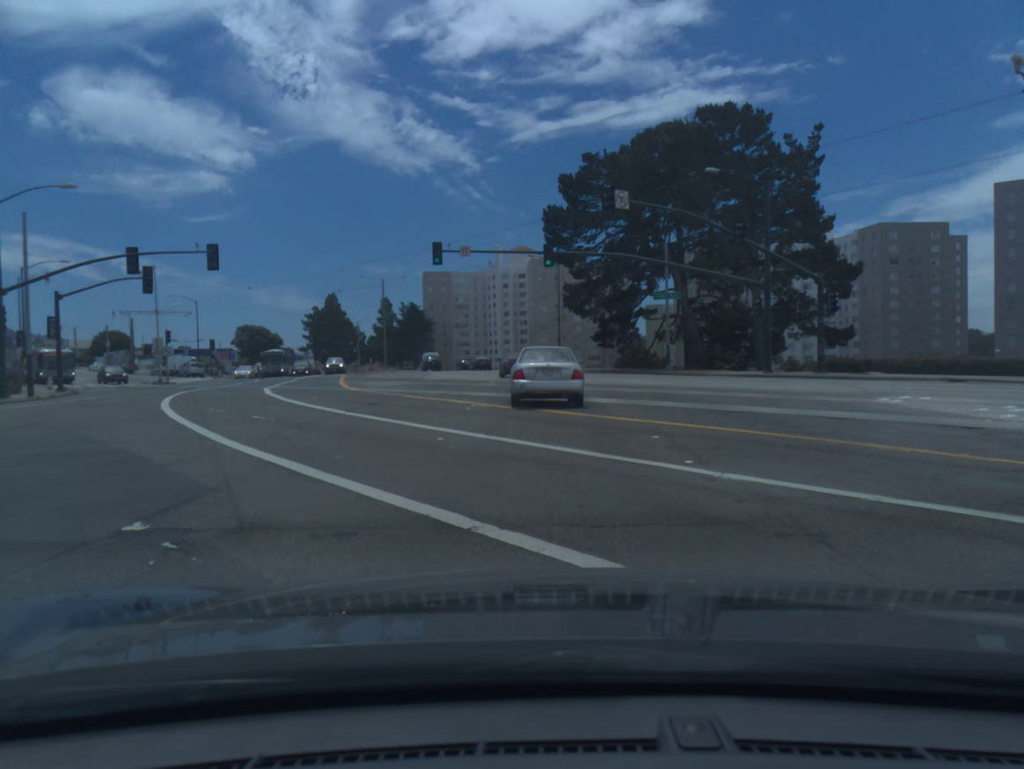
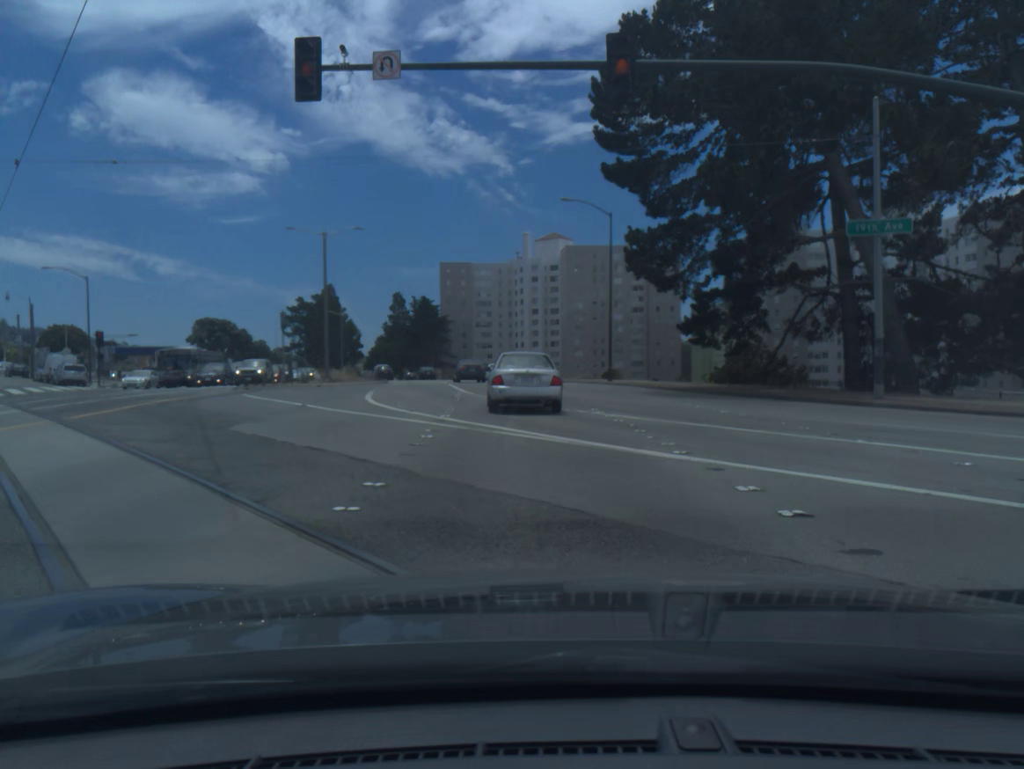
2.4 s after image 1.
(-0.4, +29.2) m; -2°
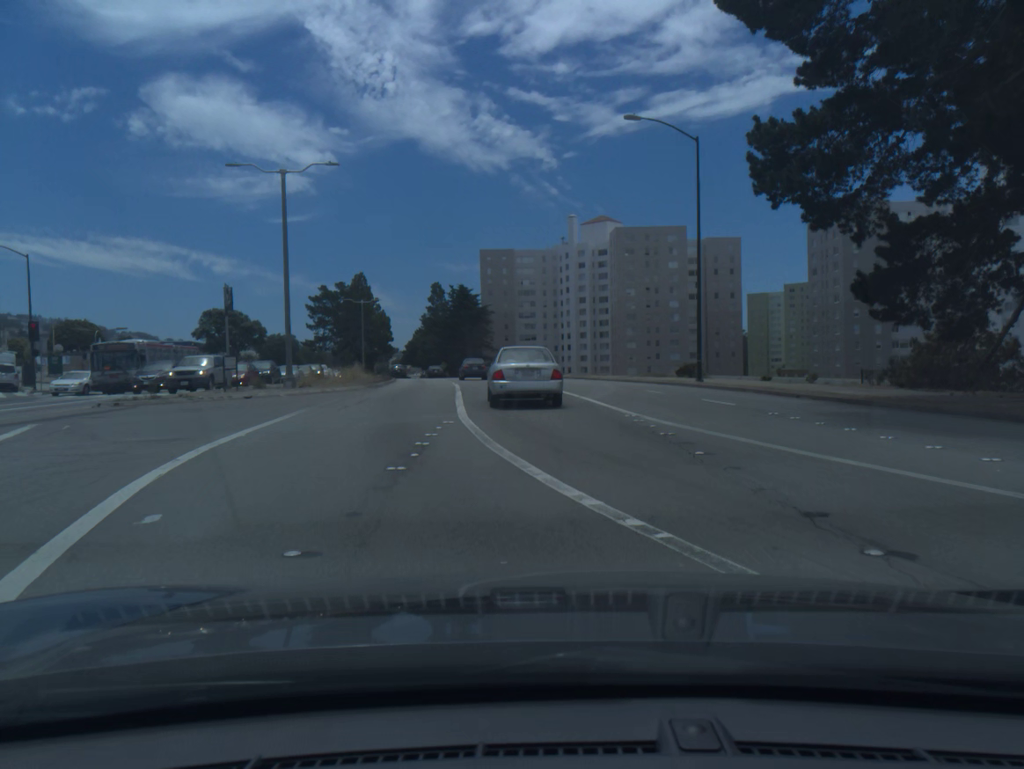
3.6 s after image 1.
(-0.5, +15.7) m; -3°
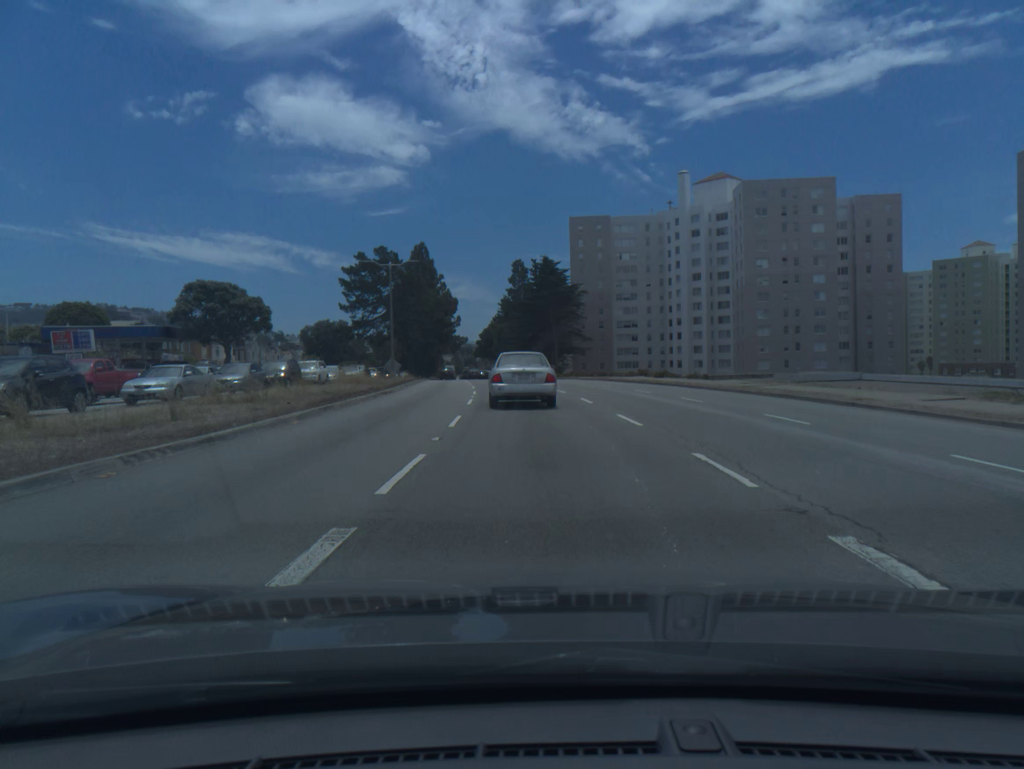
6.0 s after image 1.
(-2.0, +32.2) m; -7°
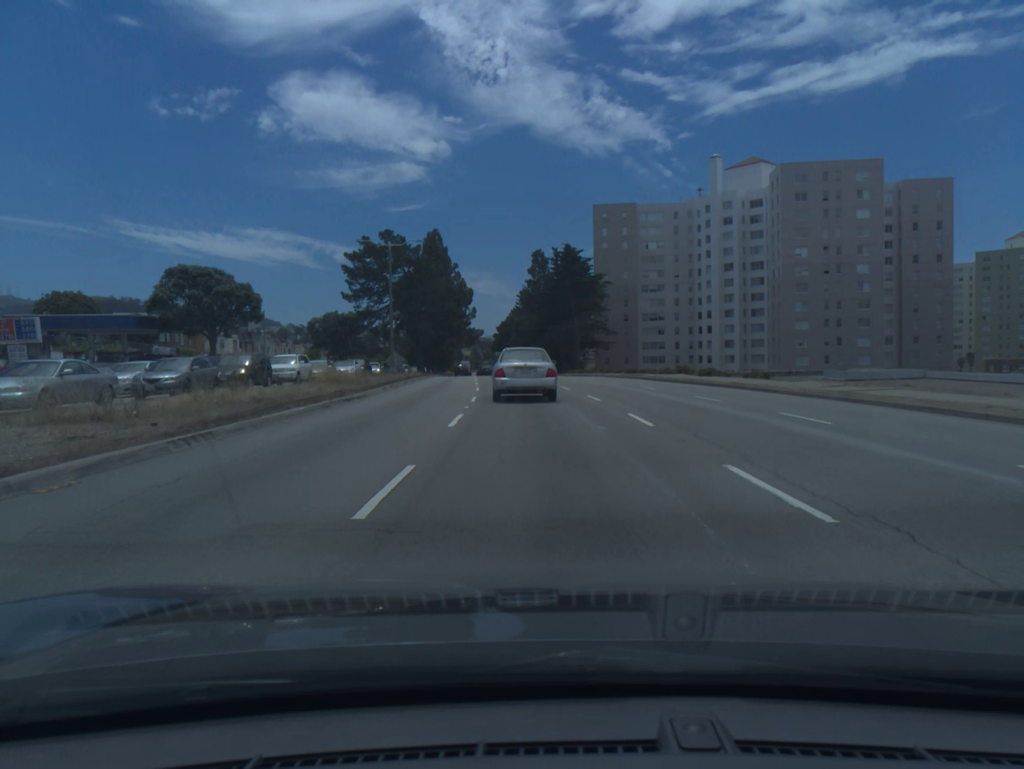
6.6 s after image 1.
(-0.1, +8.4) m; -2°
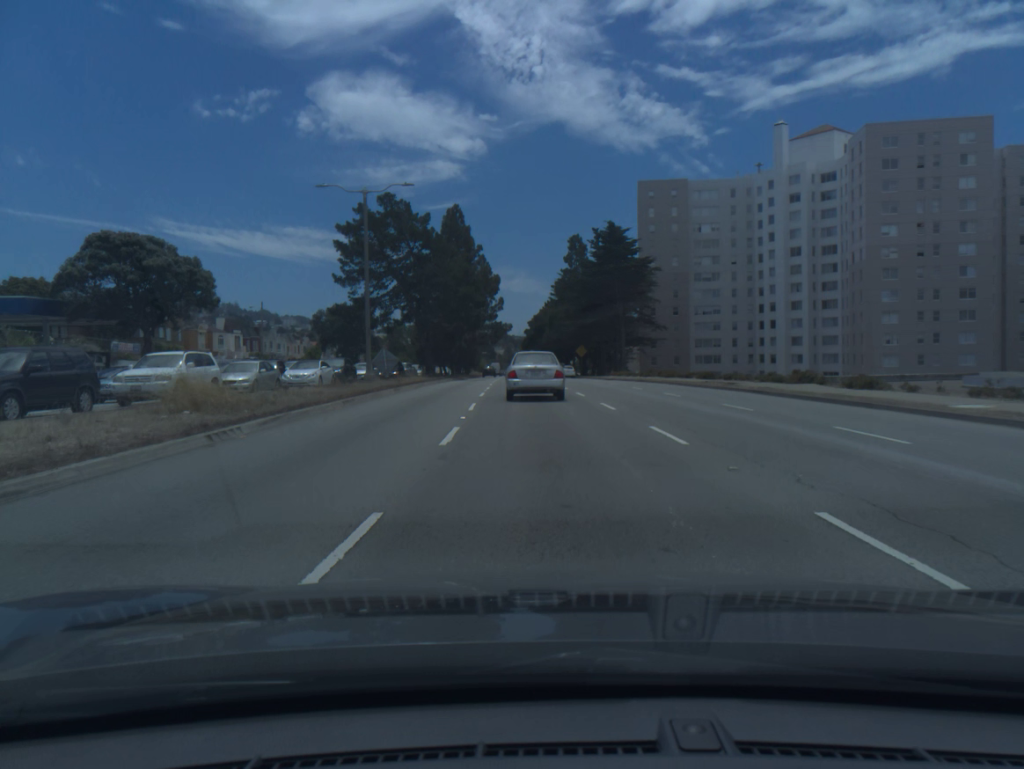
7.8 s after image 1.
(-0.4, +17.2) m; -2°
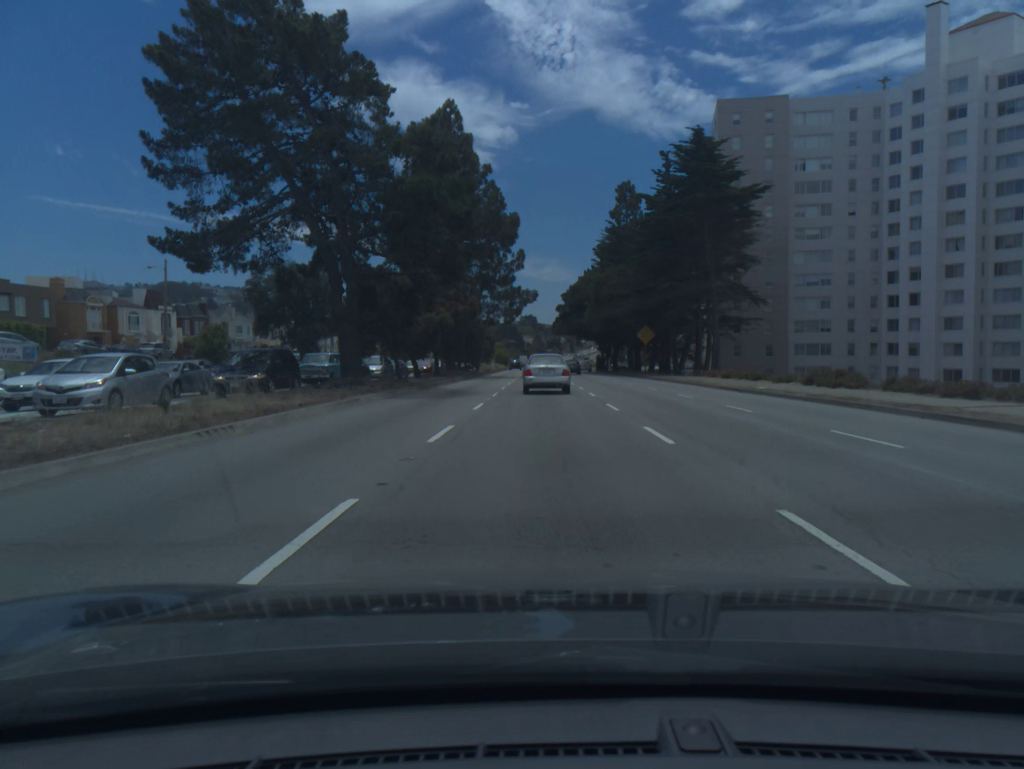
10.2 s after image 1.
(-0.9, +36.8) m; -2°
